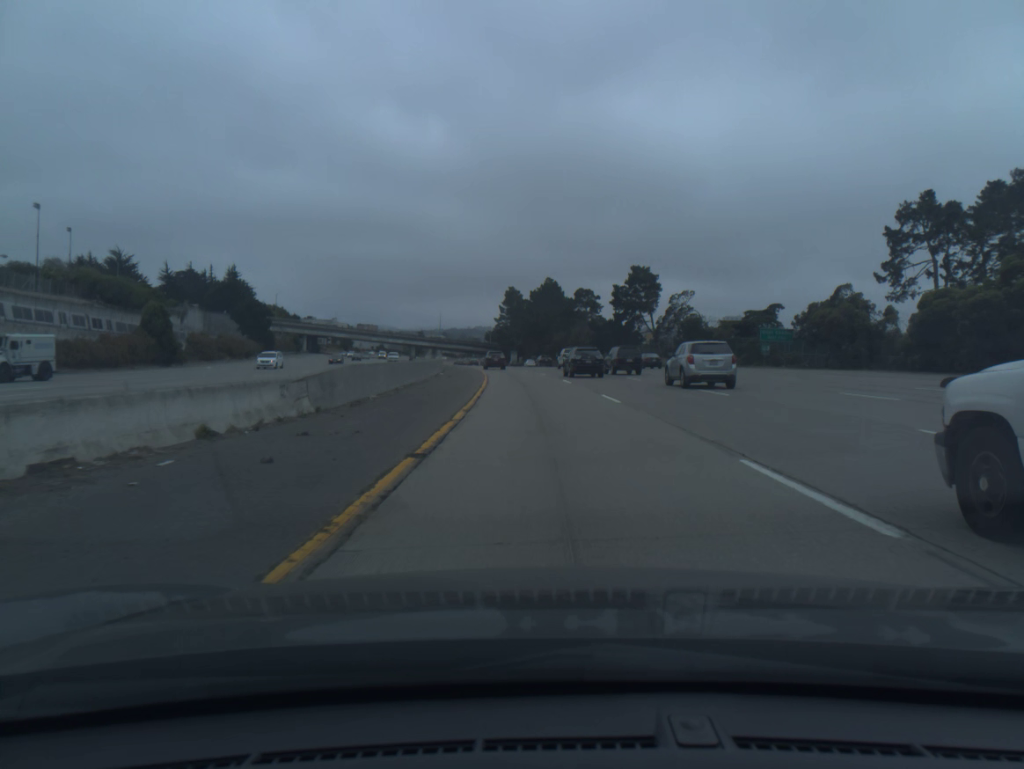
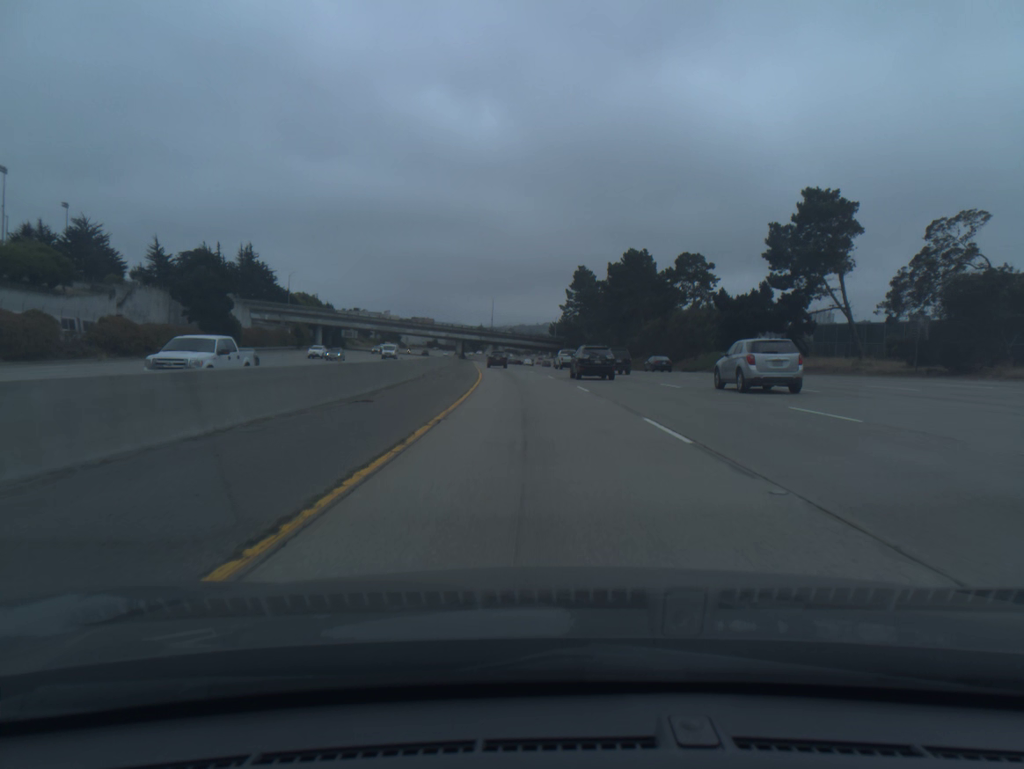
(-2.0, +52.9) m; -5°
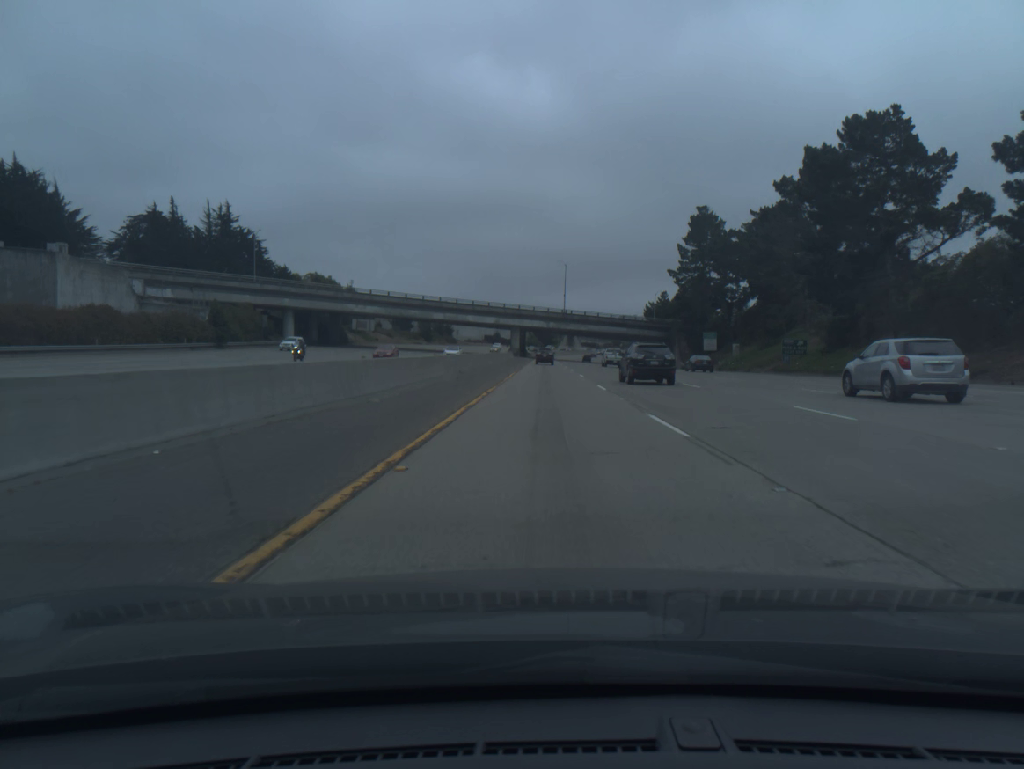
(-4.2, +71.6) m; -6°
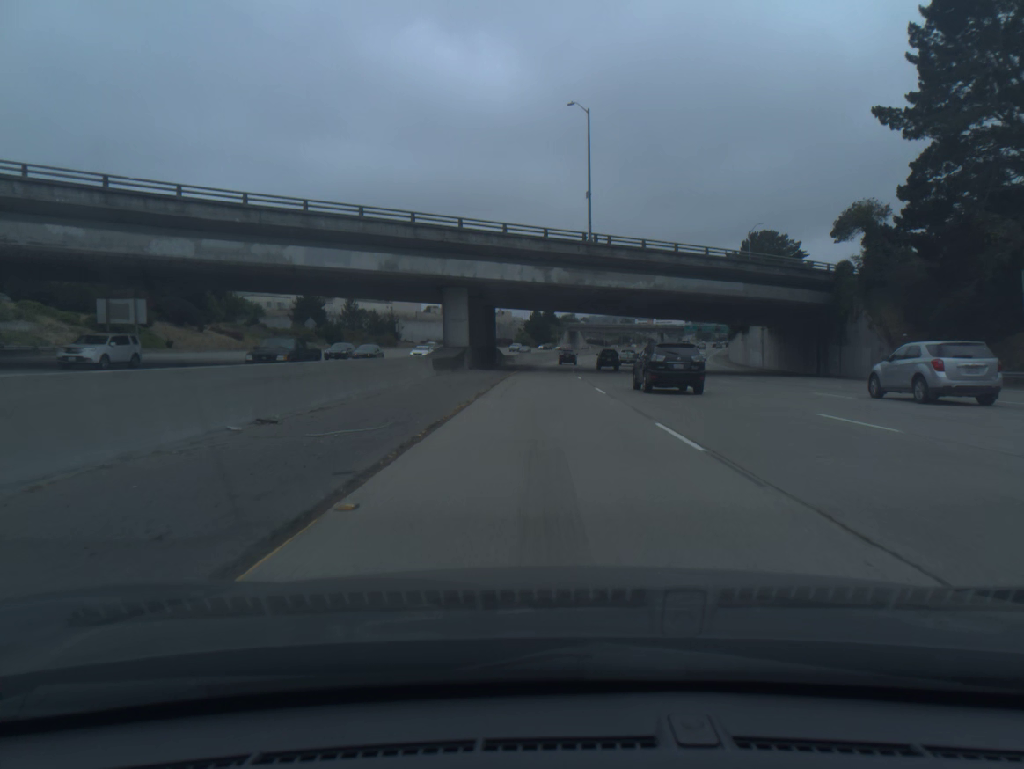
(+0.2, +89.5) m; 0°
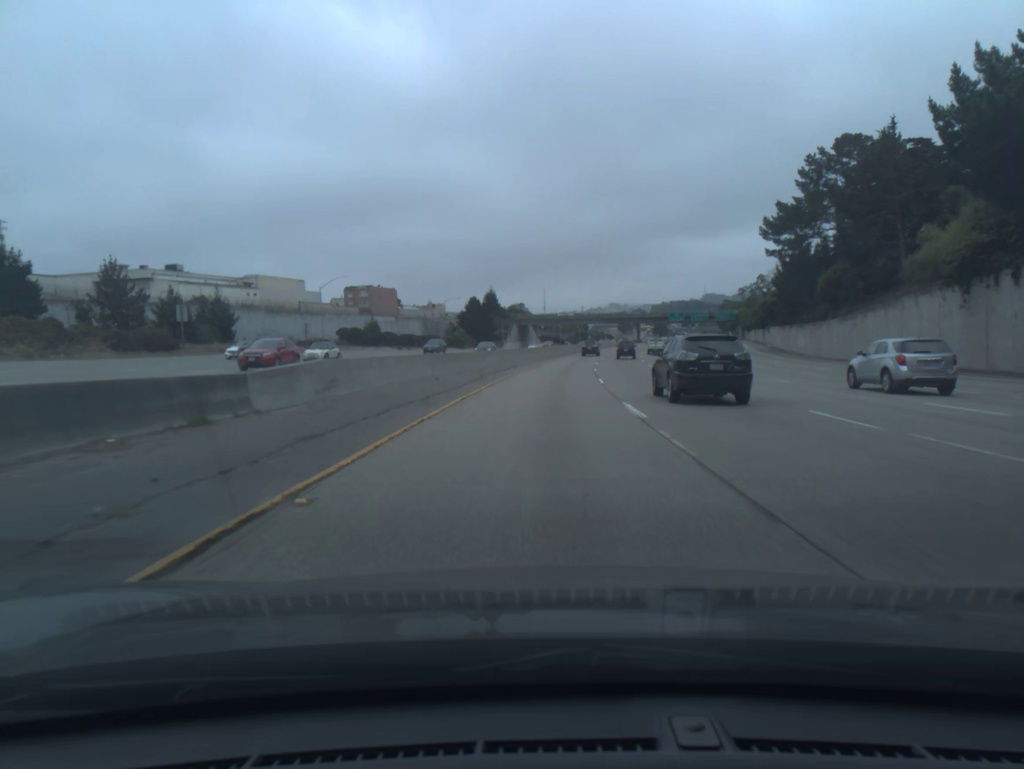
(+1.3, +73.0) m; +4°
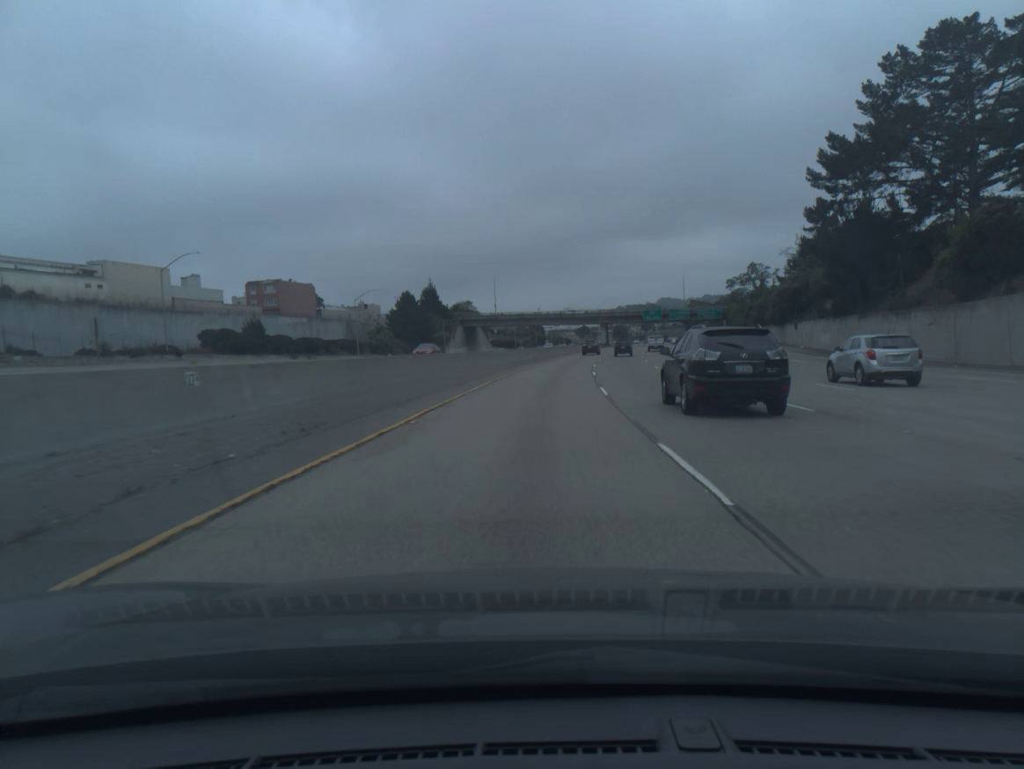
(+1.1, +36.8) m; +3°
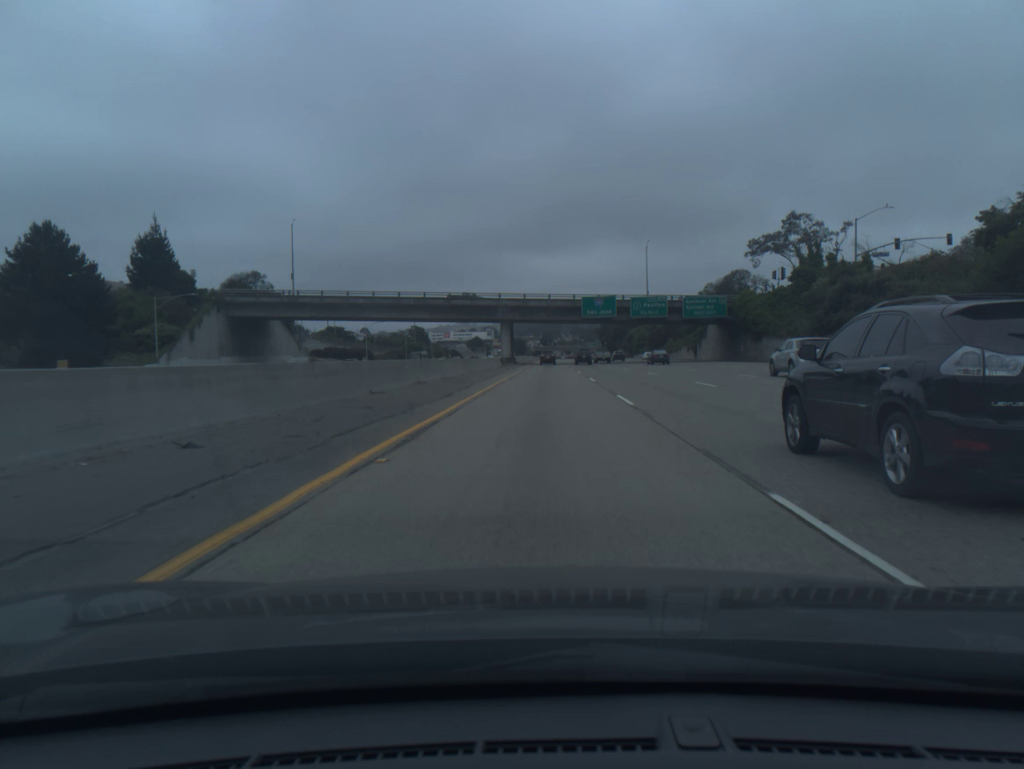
(+6.0, +91.4) m; +8°
